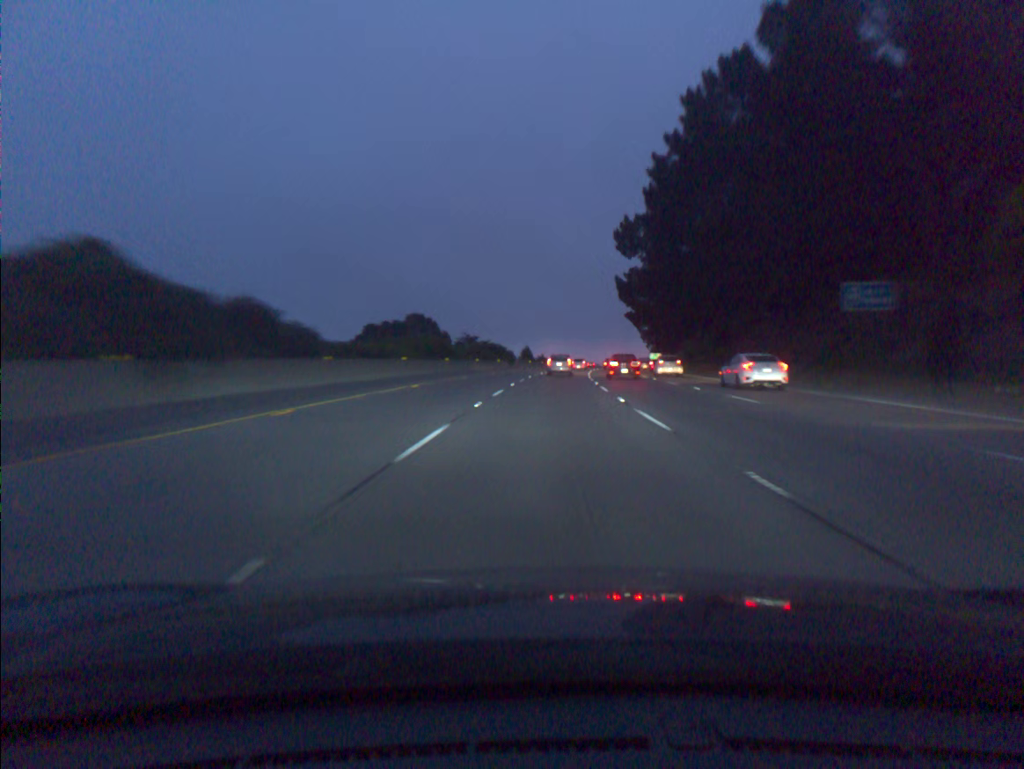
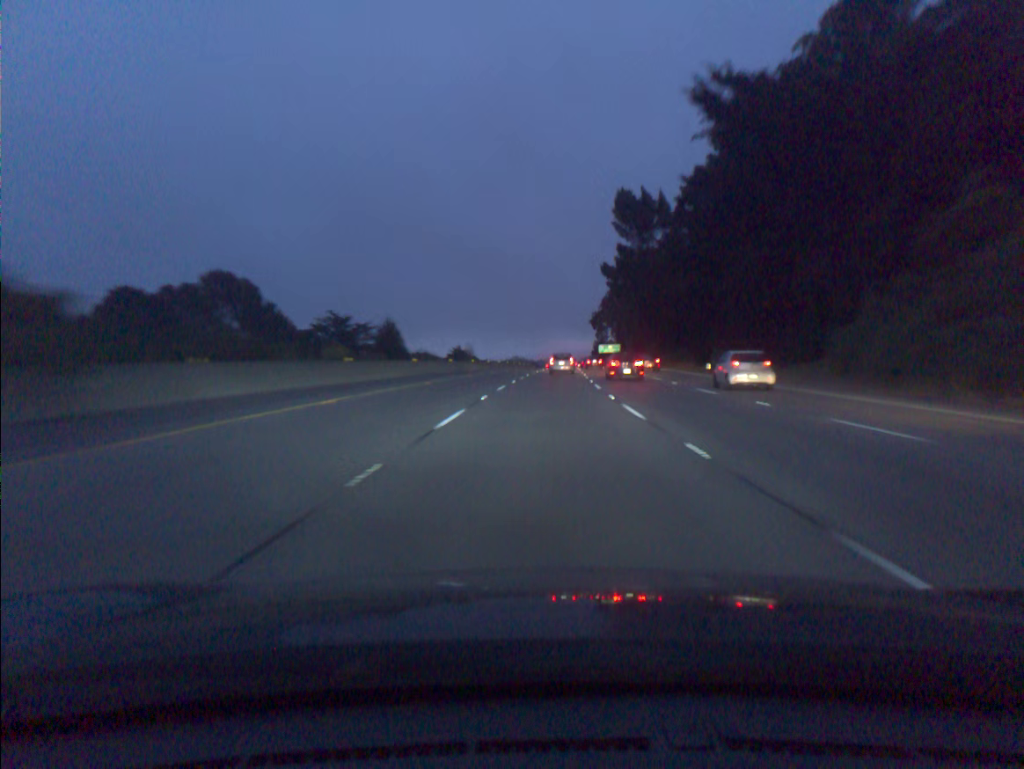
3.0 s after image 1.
(+3.9, +83.3) m; +5°
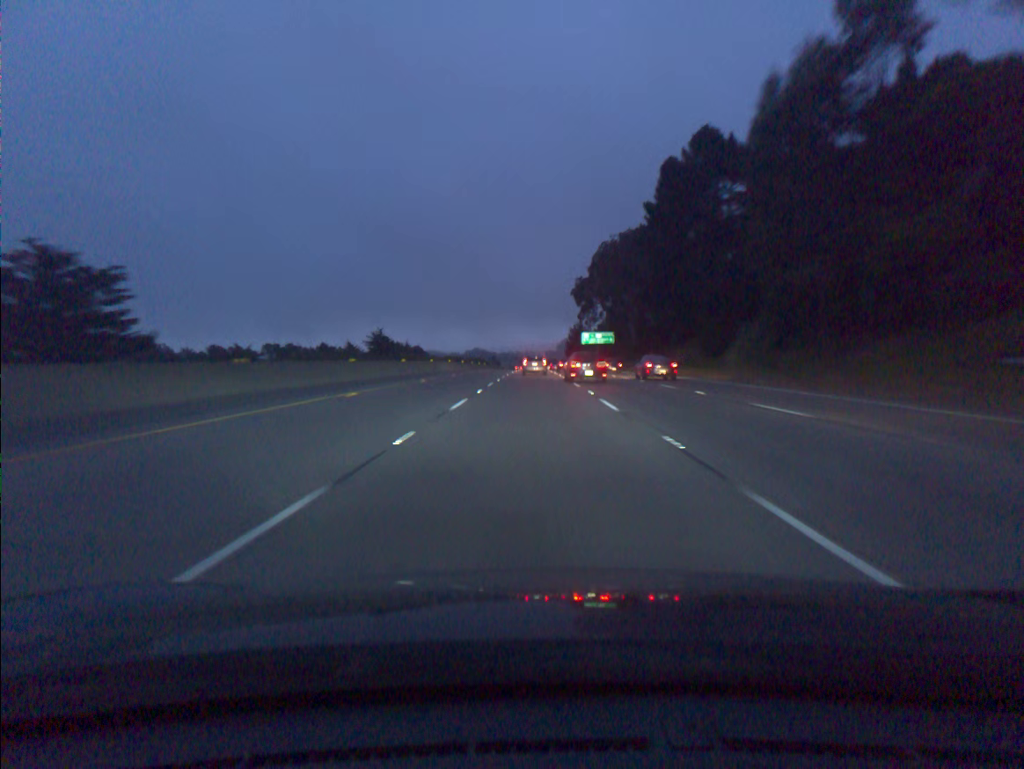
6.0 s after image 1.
(+2.8, +83.2) m; +3°
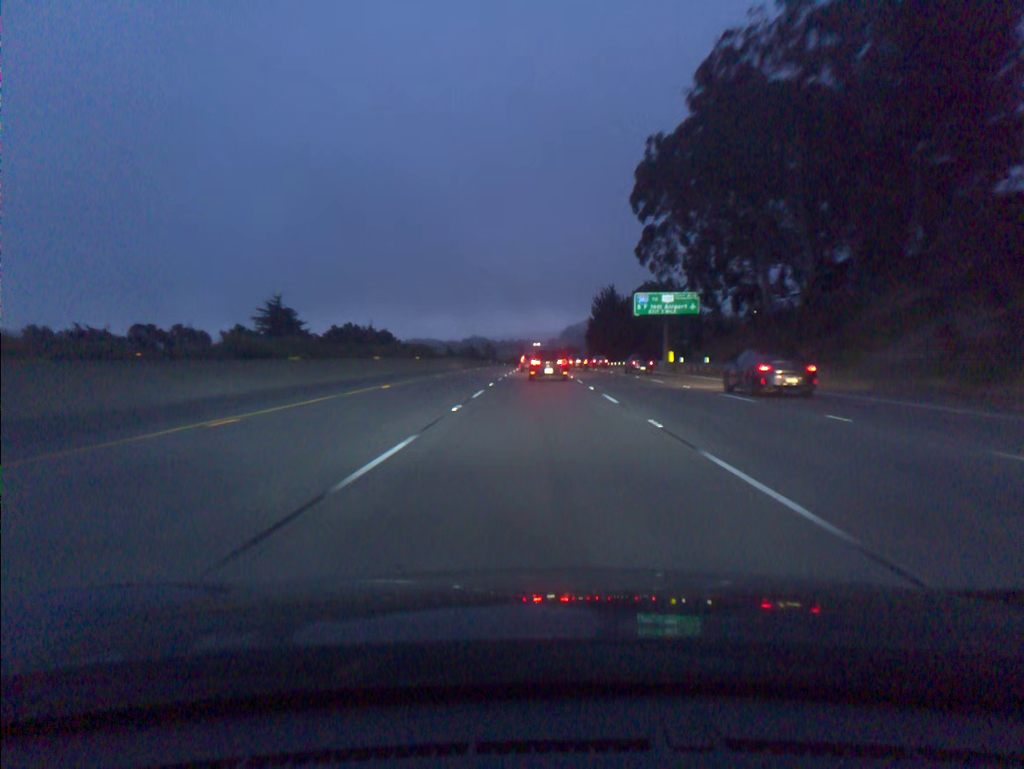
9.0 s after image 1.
(-0.3, +83.3) m; 0°
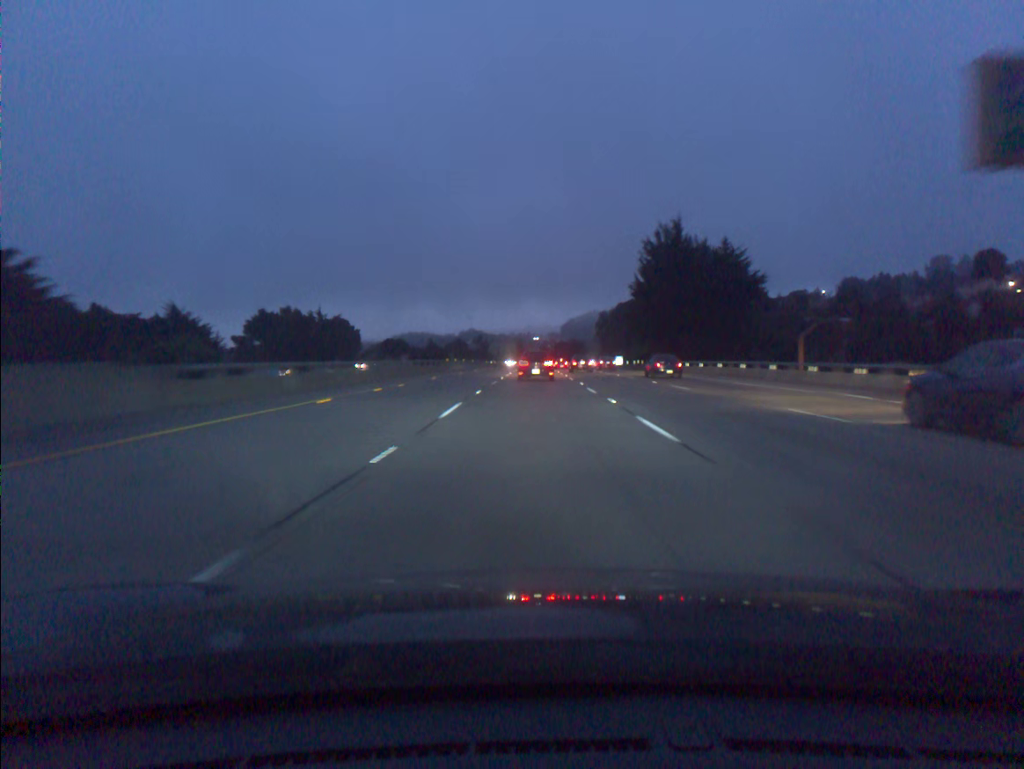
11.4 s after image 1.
(+0.1, +65.2) m; 0°
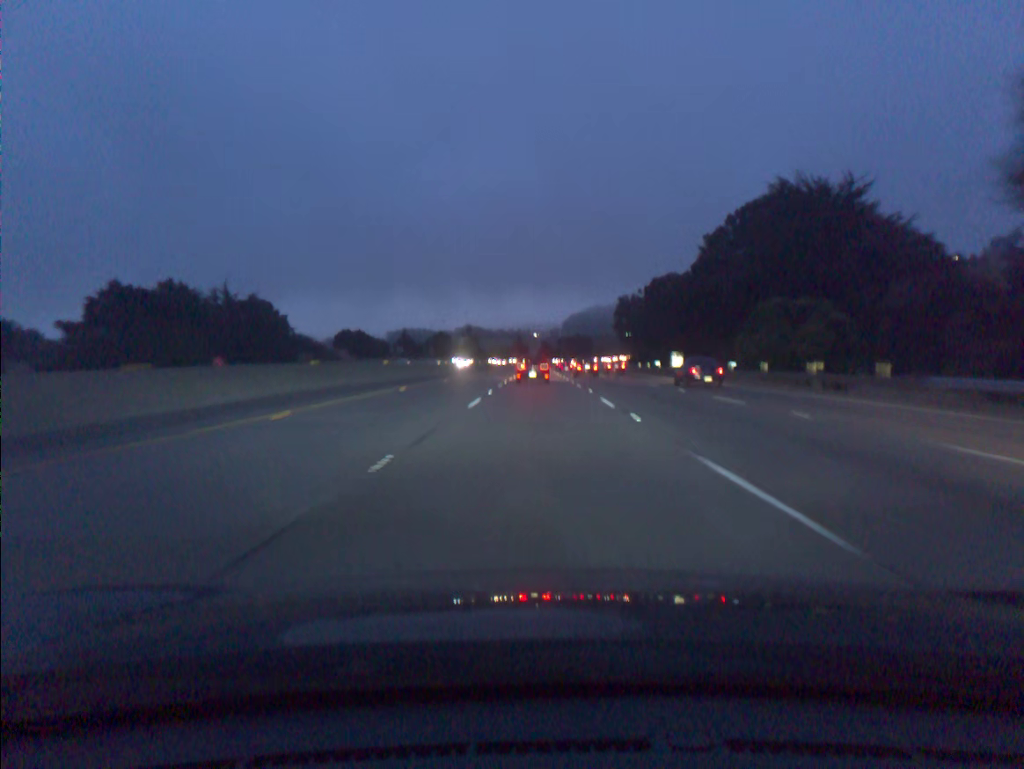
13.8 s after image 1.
(-0.1, +64.2) m; 0°
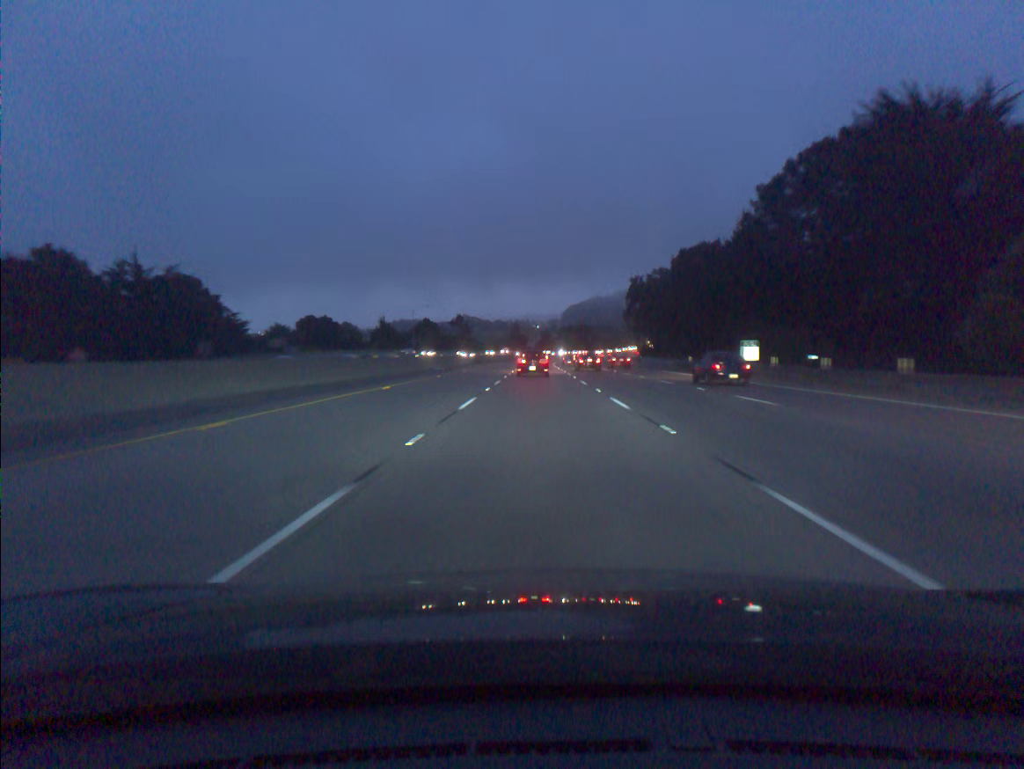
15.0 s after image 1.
(0.0, +32.0) m; 0°
